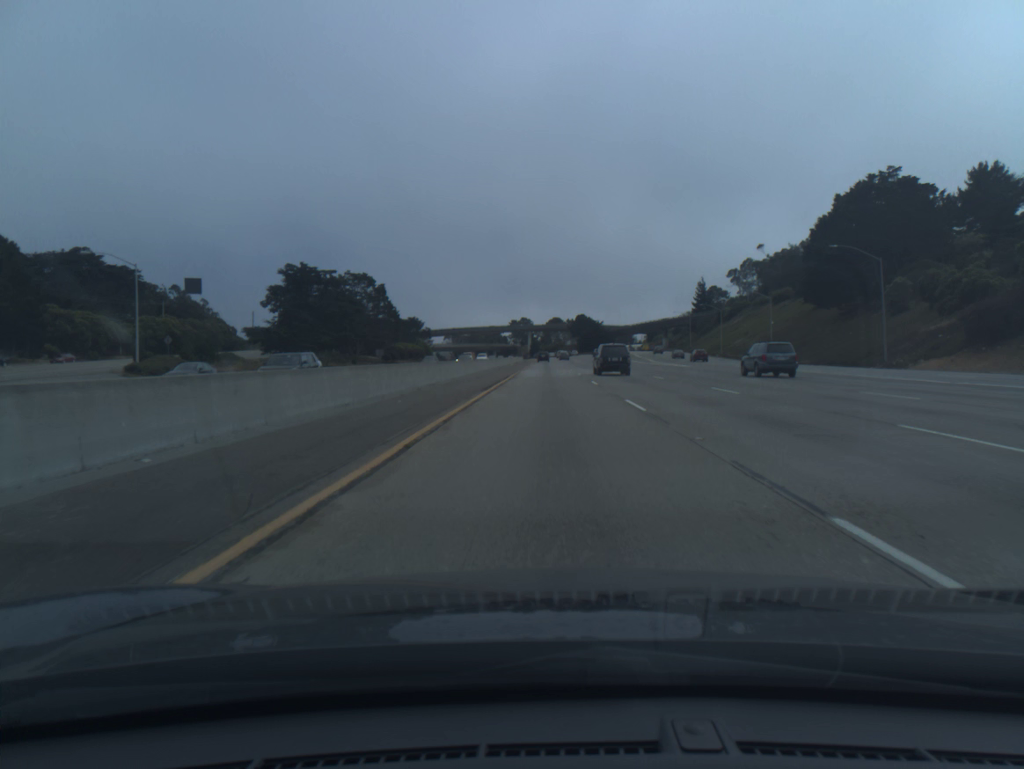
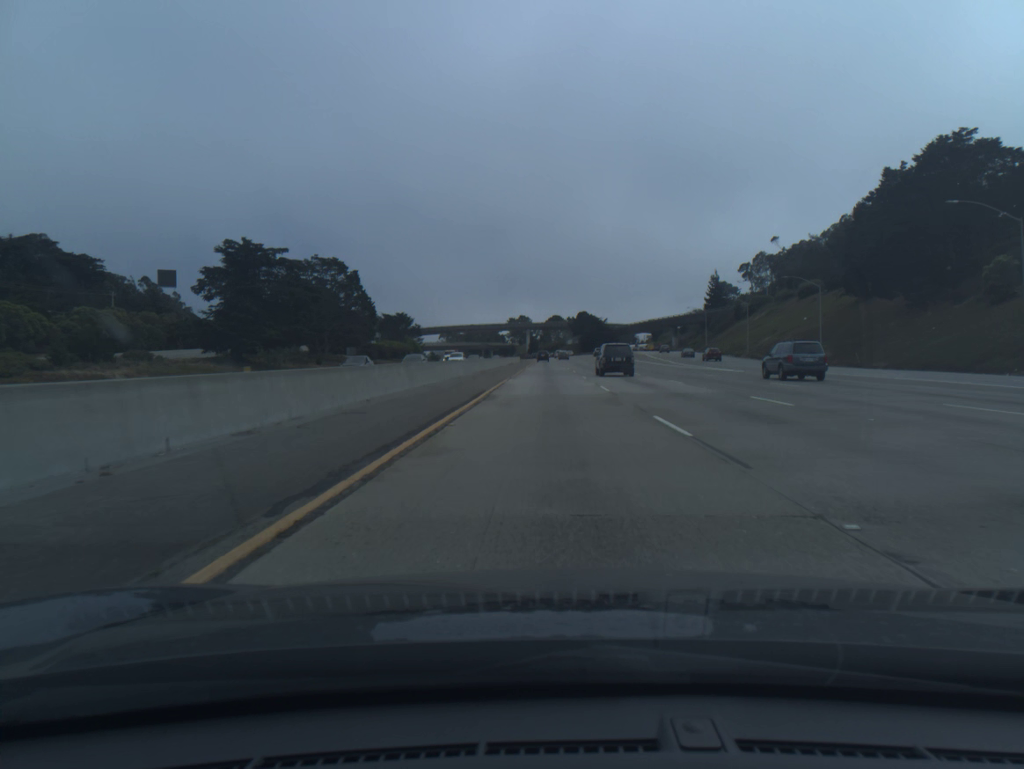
(0.0, +19.7) m; 0°
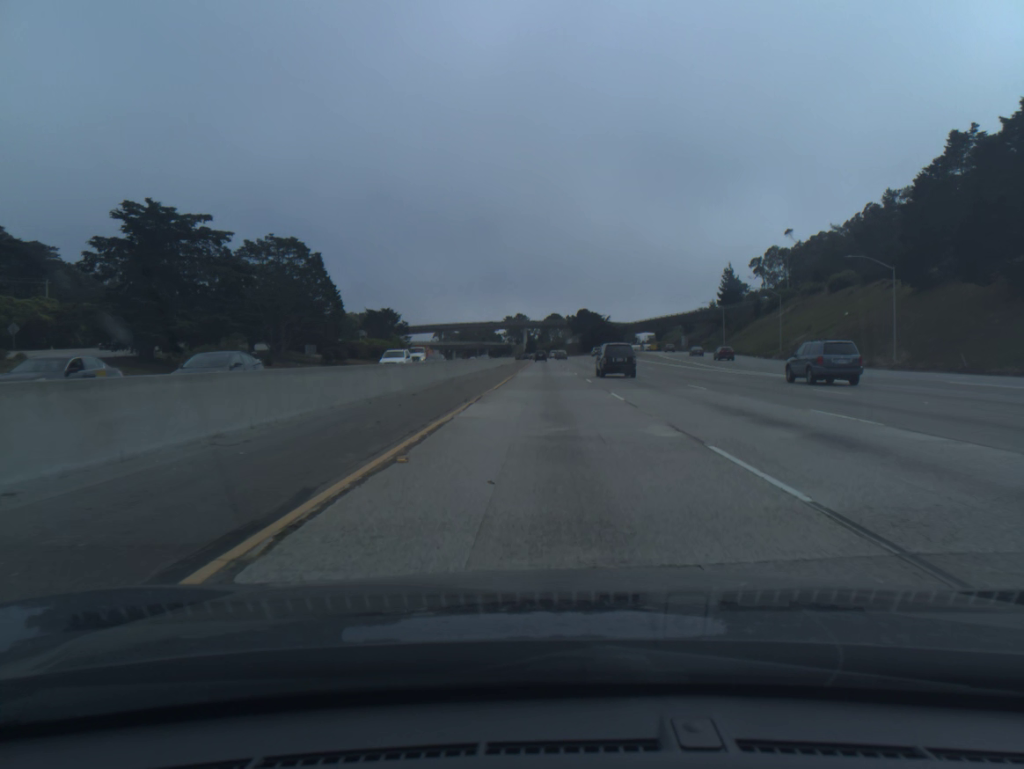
(0.0, +19.6) m; 0°
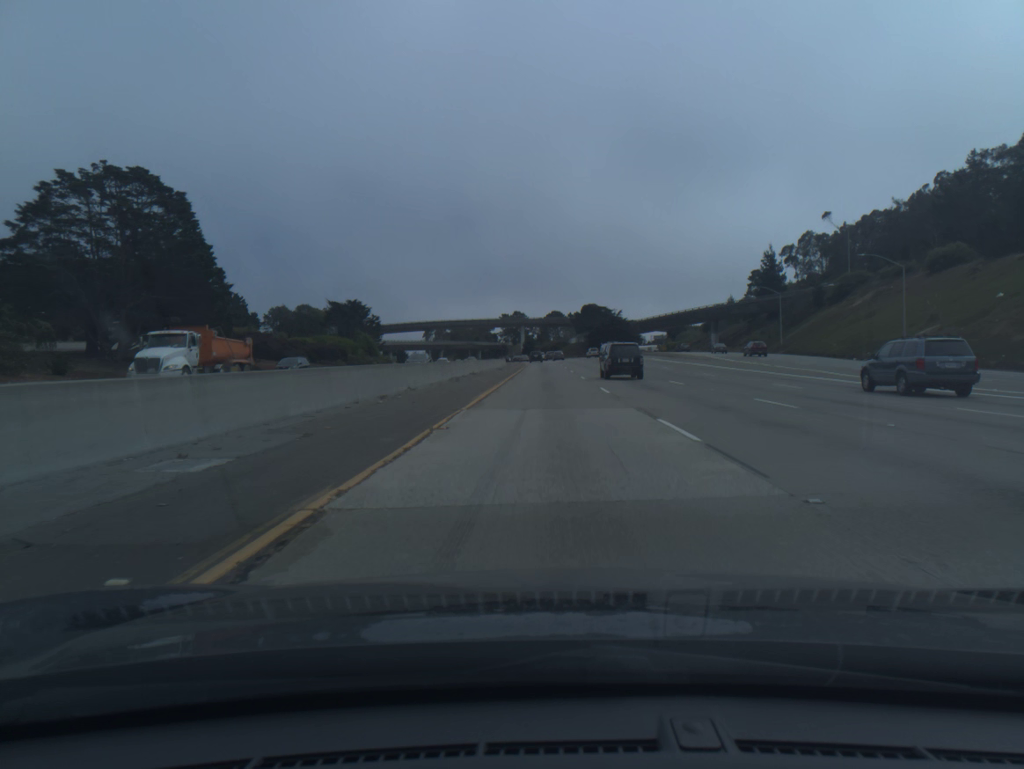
(0.0, +39.3) m; 0°
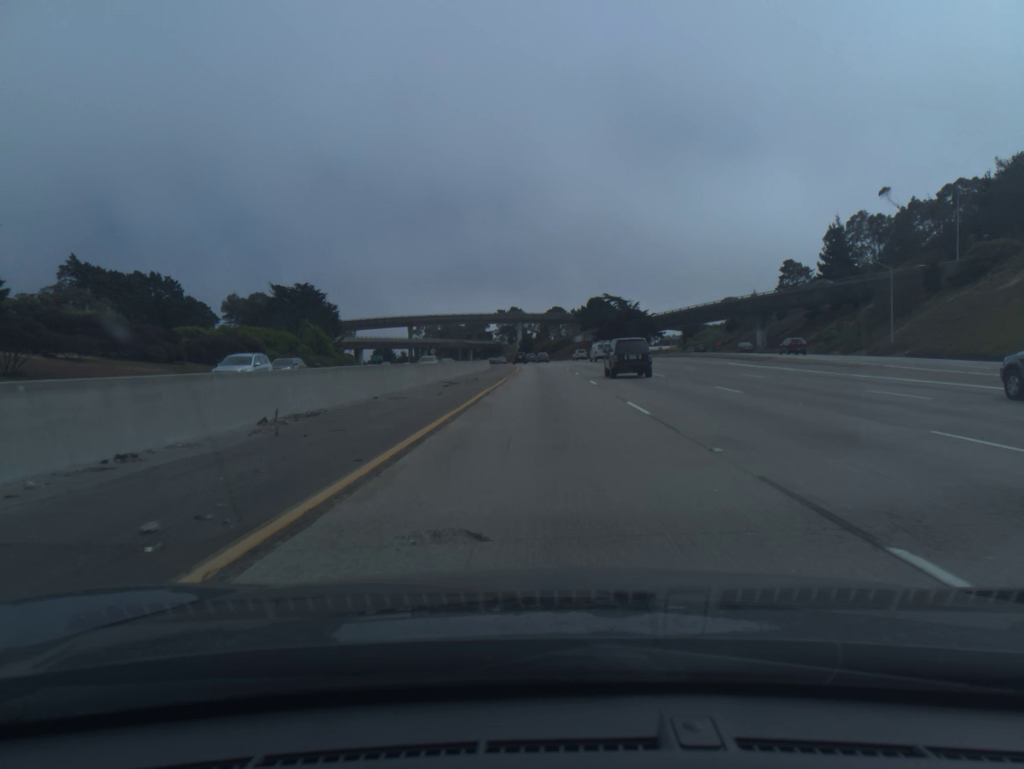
(0.0, +39.3) m; 0°
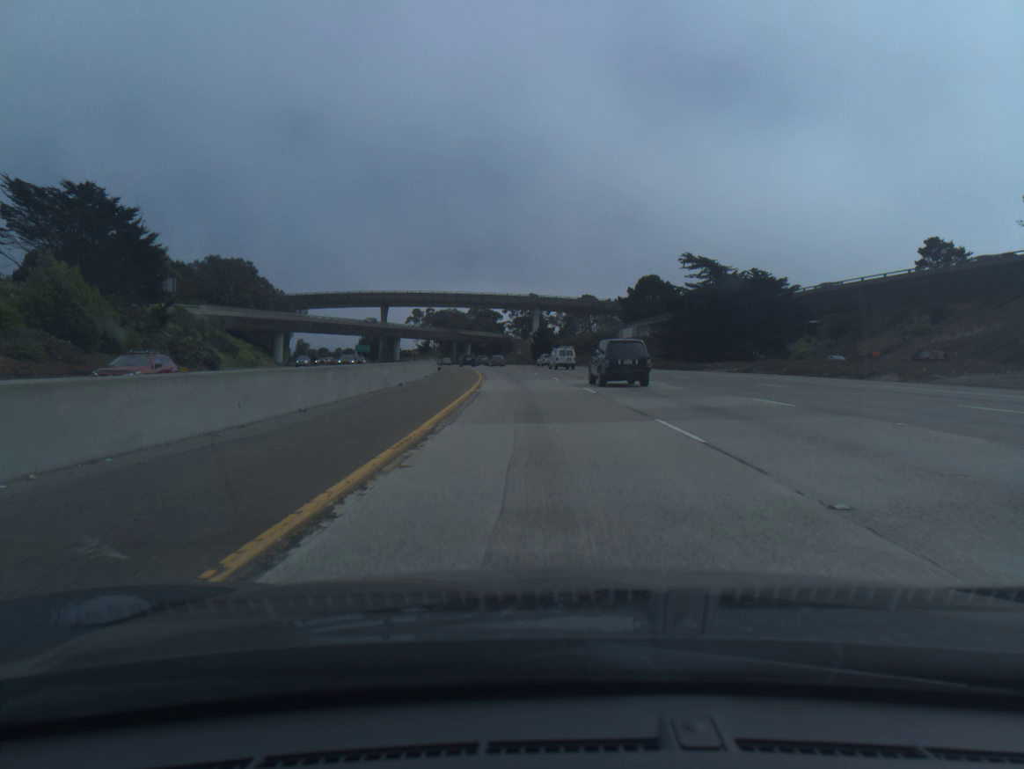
(-0.5, +78.0) m; -2°
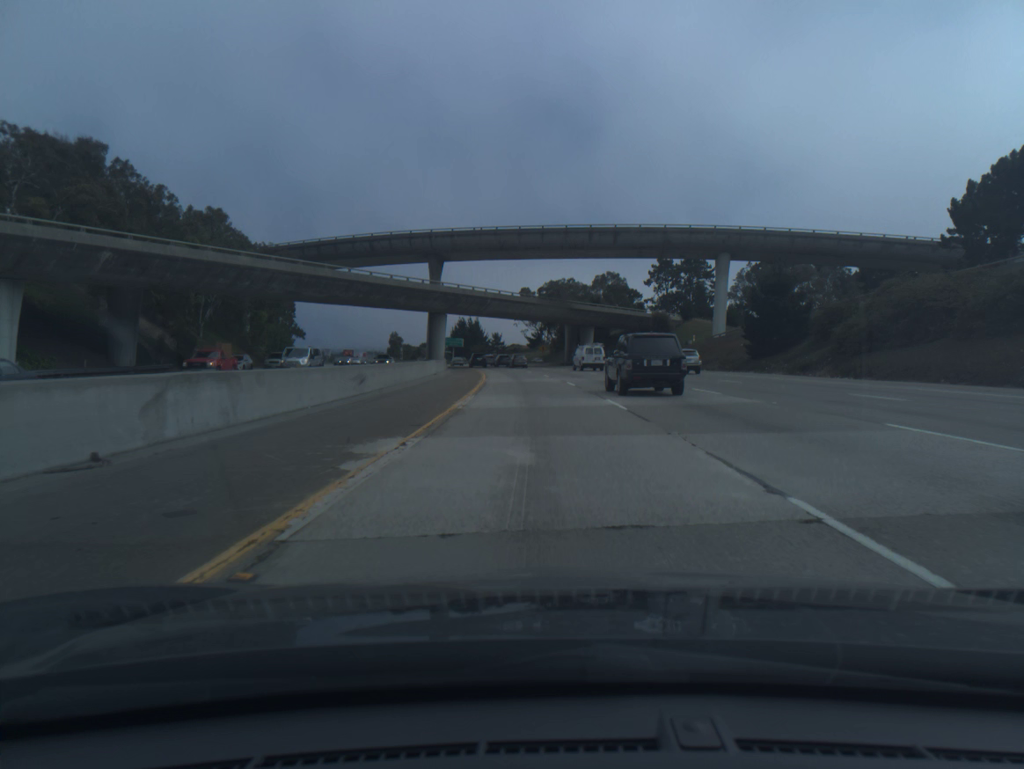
(-7.2, +94.7) m; -9°
